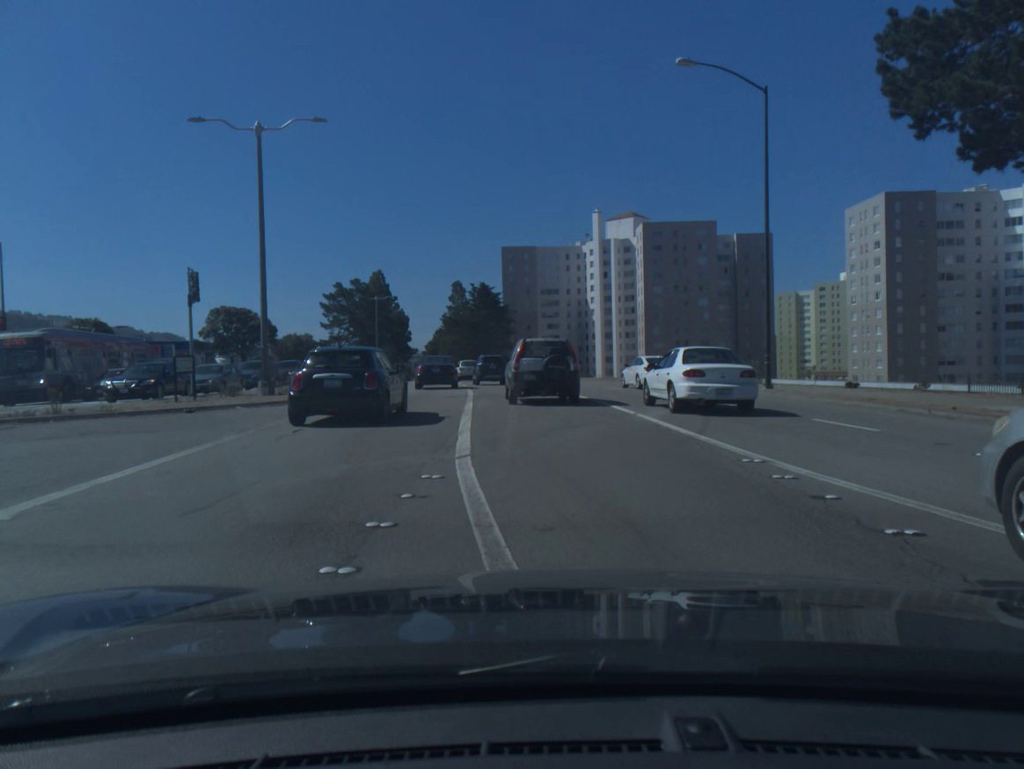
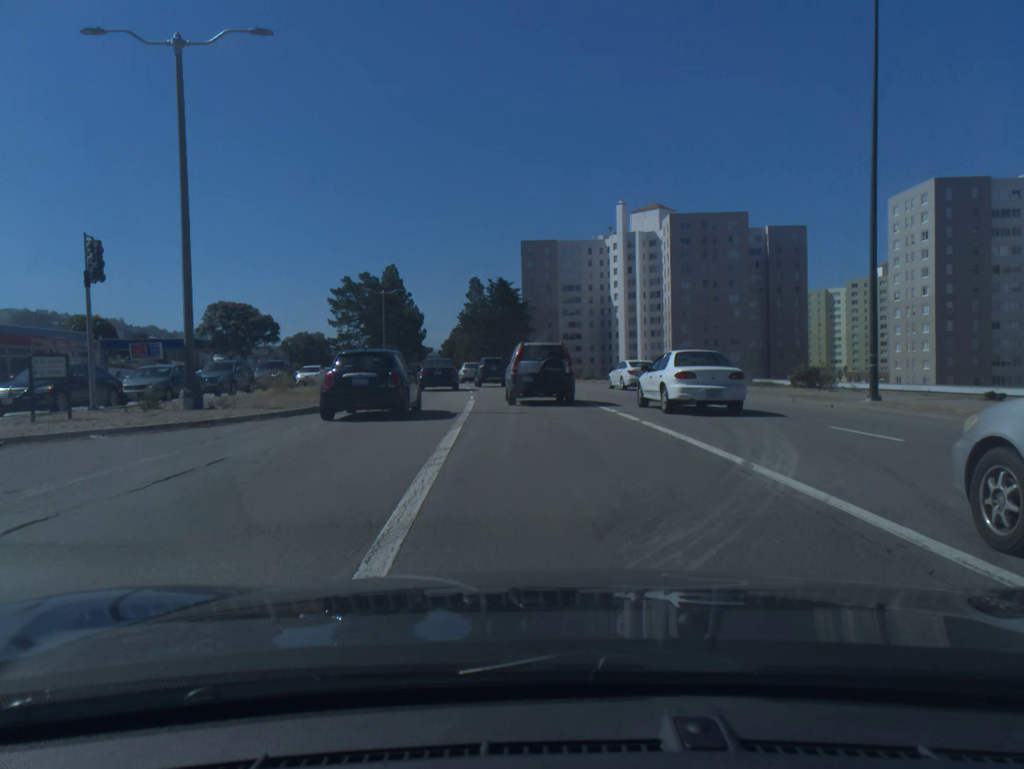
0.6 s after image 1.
(-0.1, +7.3) m; -2°
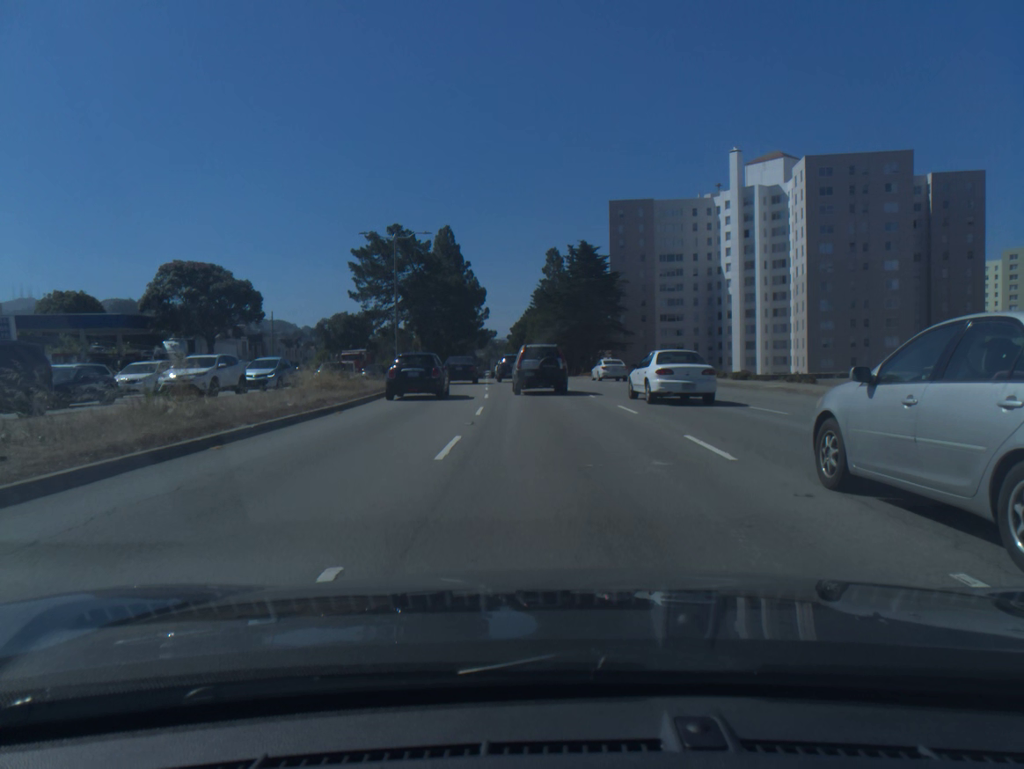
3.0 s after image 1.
(-1.6, +31.1) m; -6°
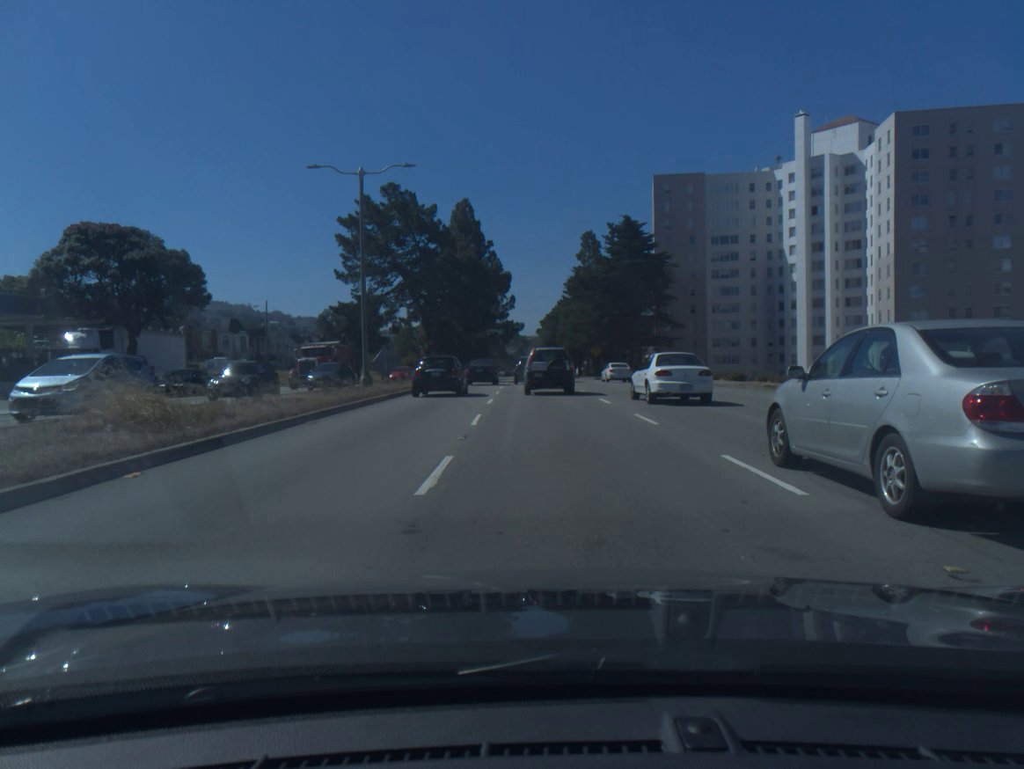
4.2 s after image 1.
(-0.3, +17.0) m; -2°
